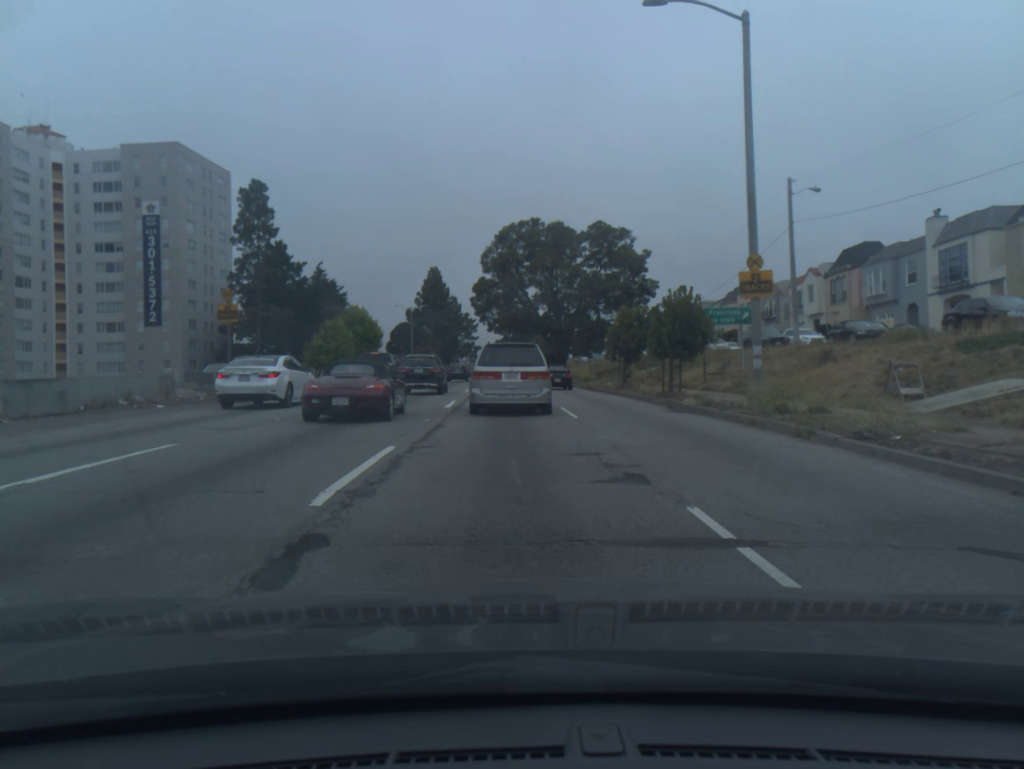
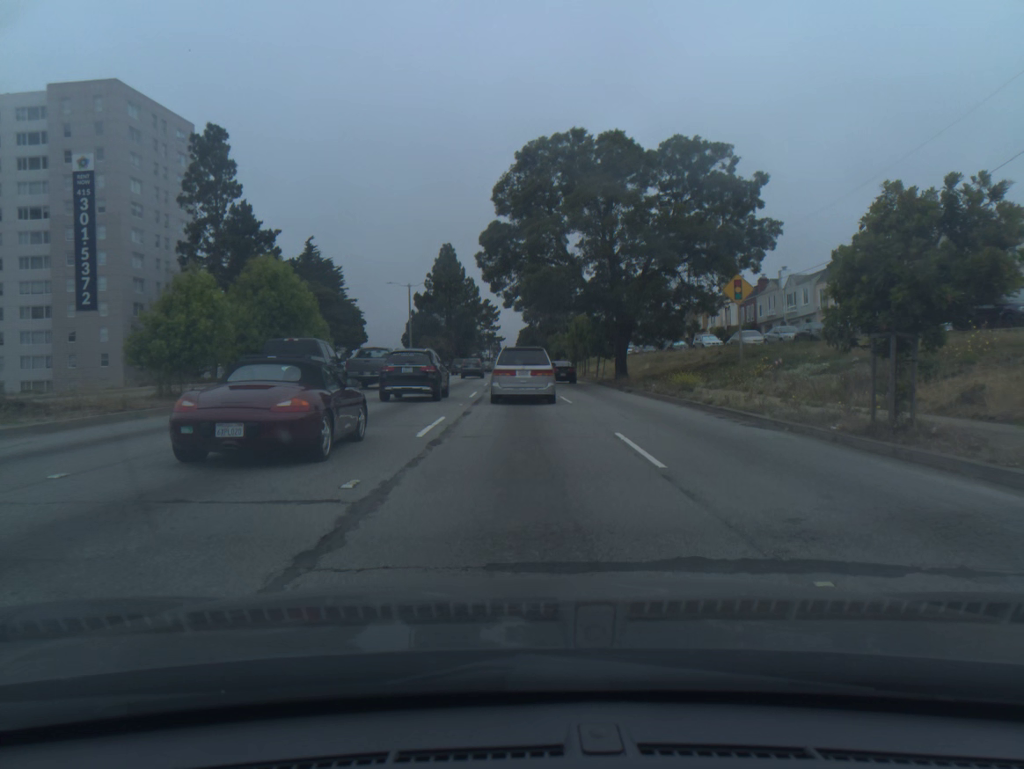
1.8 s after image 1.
(-0.3, +23.3) m; -2°
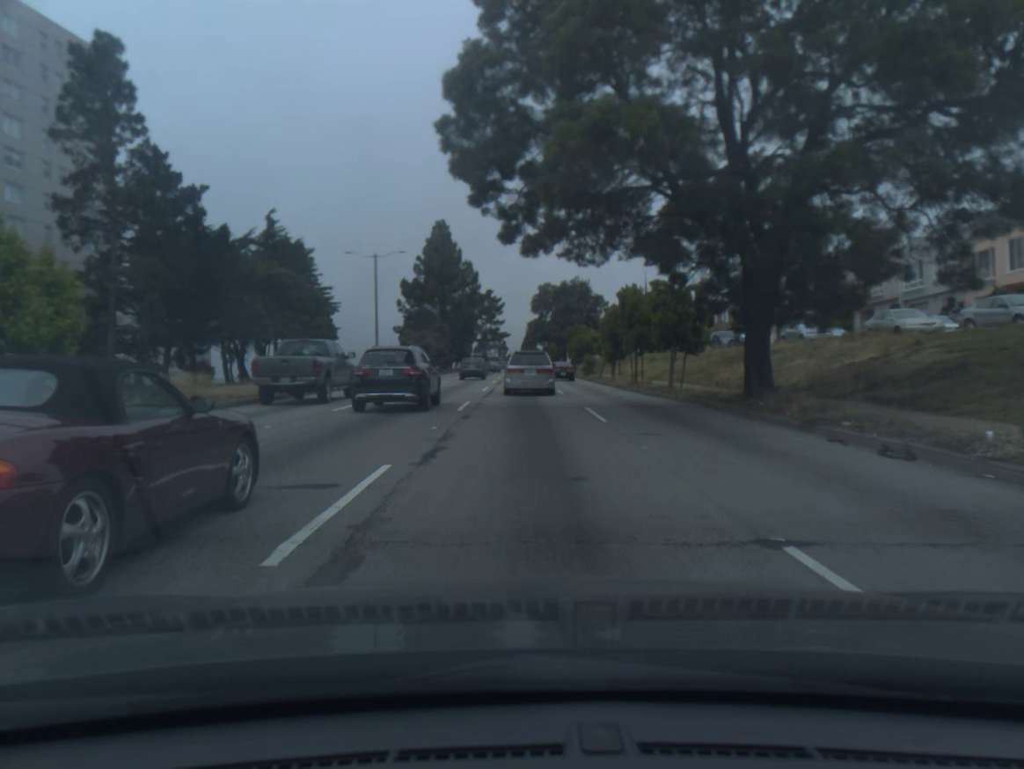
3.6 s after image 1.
(-0.1, +23.0) m; 0°
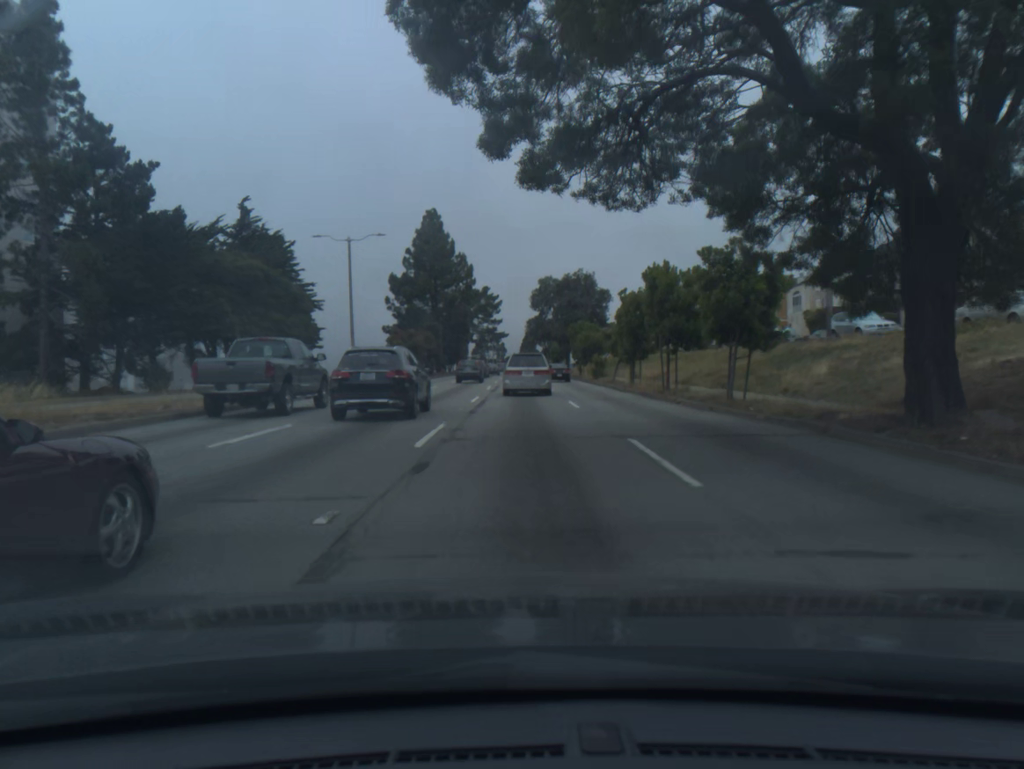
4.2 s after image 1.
(0.0, +8.1) m; 0°
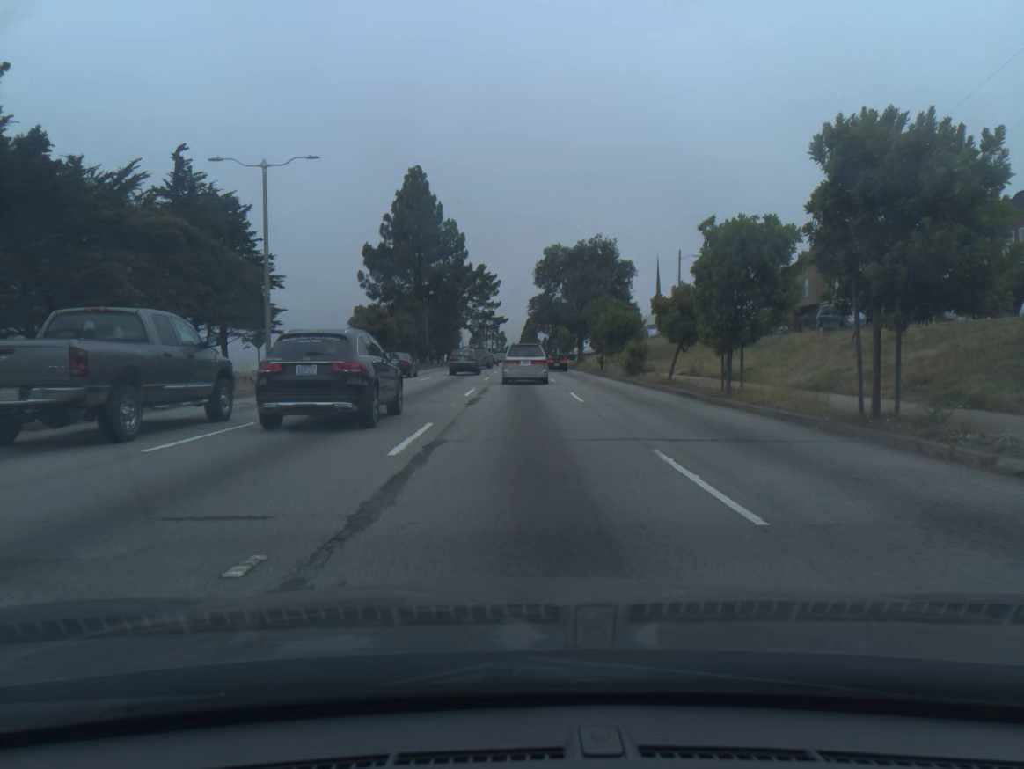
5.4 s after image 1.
(-0.1, +16.4) m; 0°
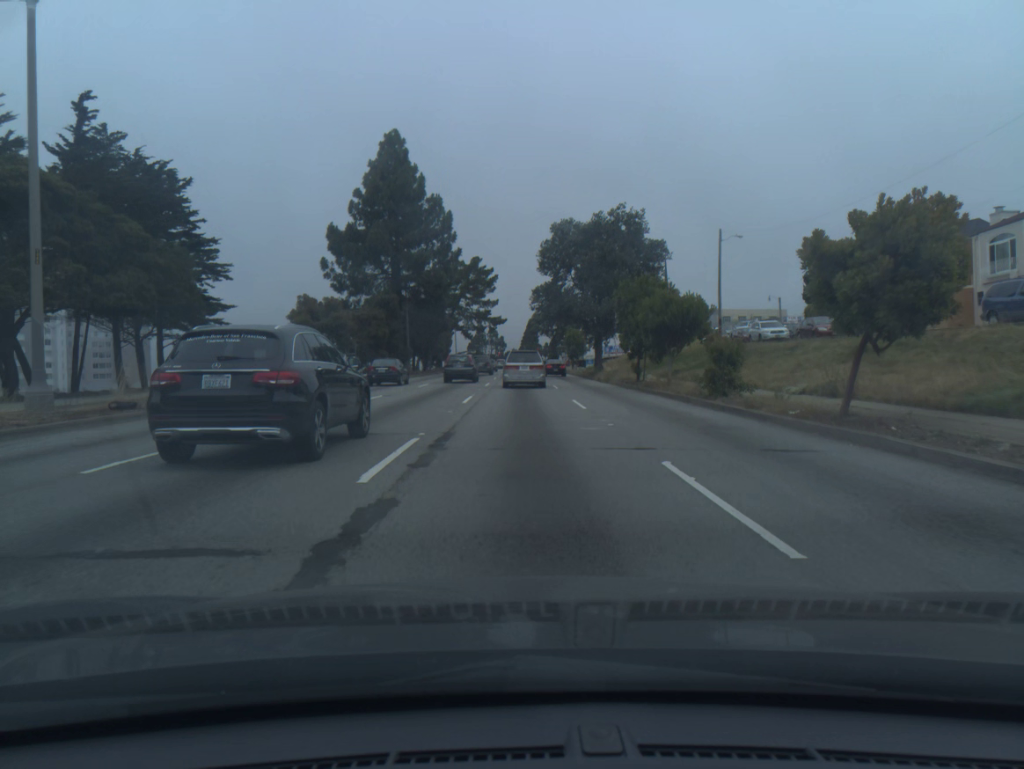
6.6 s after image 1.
(0.0, +15.8) m; 0°
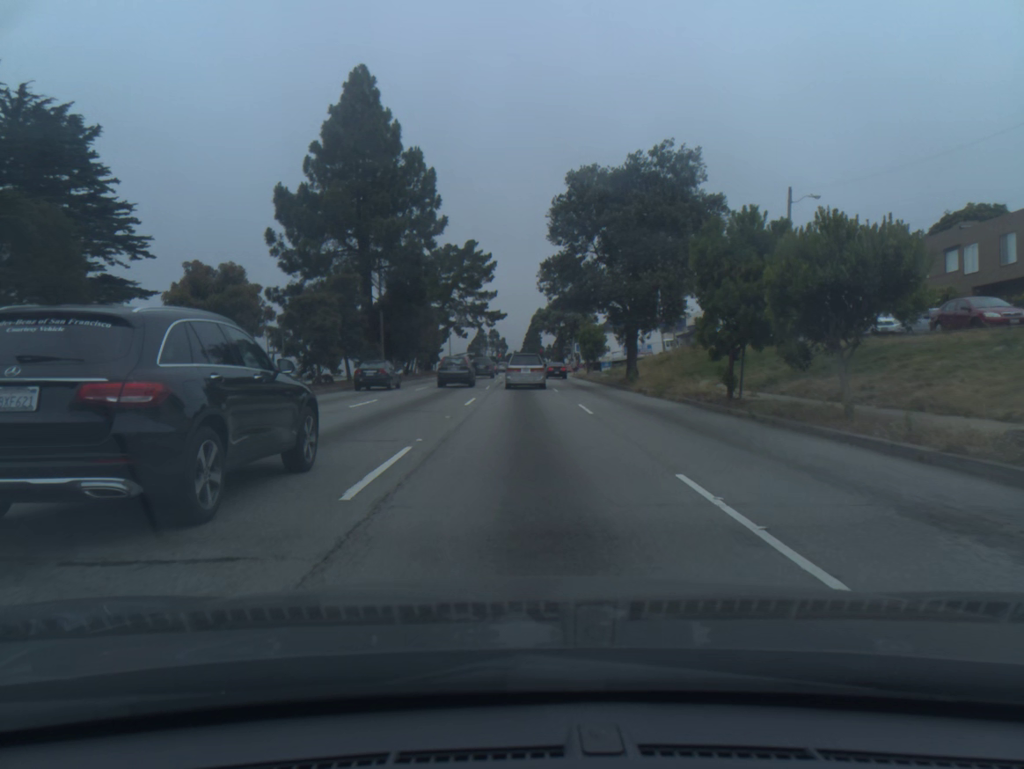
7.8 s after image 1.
(0.0, +15.6) m; 0°
